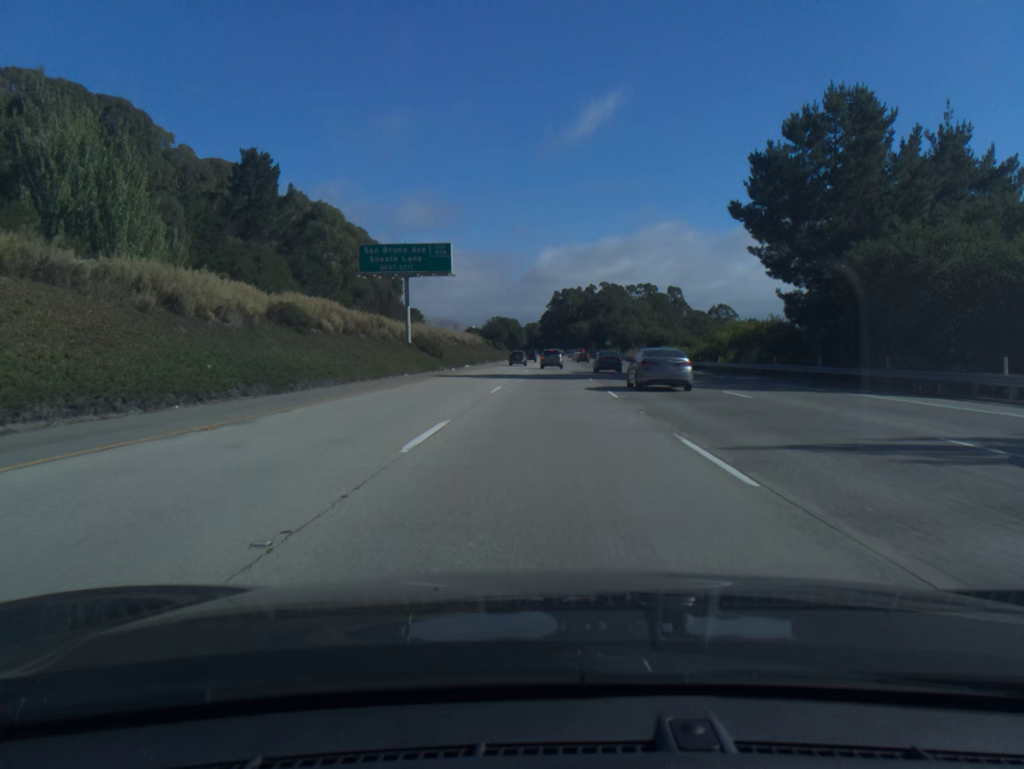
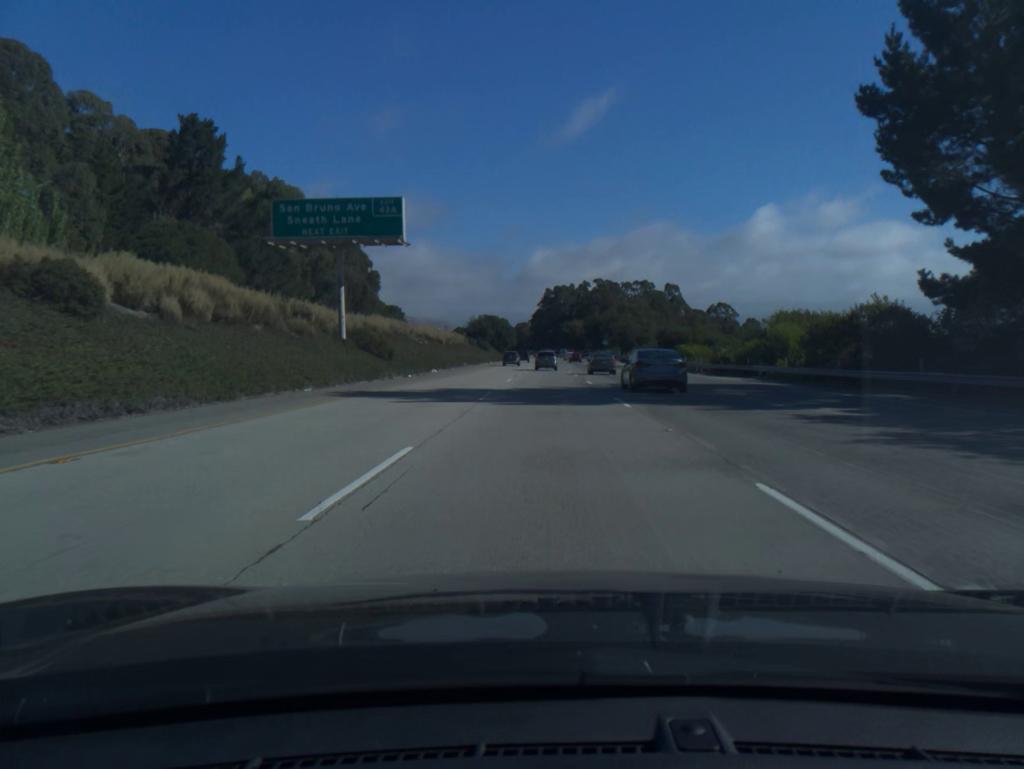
(+0.1, +18.2) m; +1°
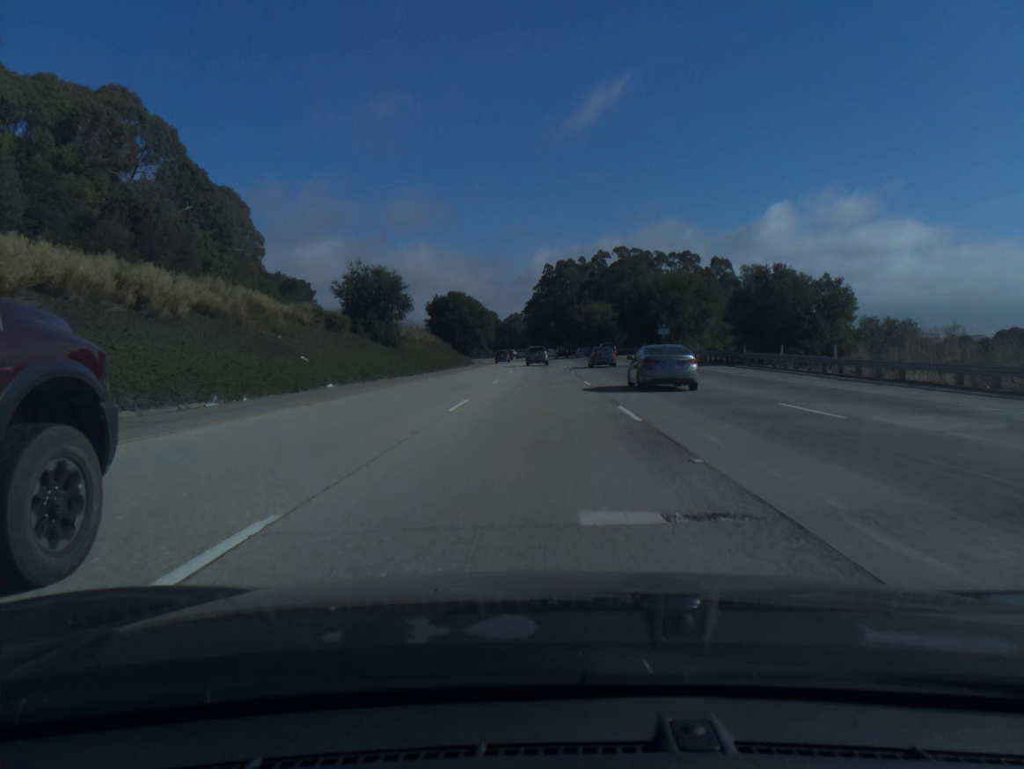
(+0.9, +91.9) m; 0°
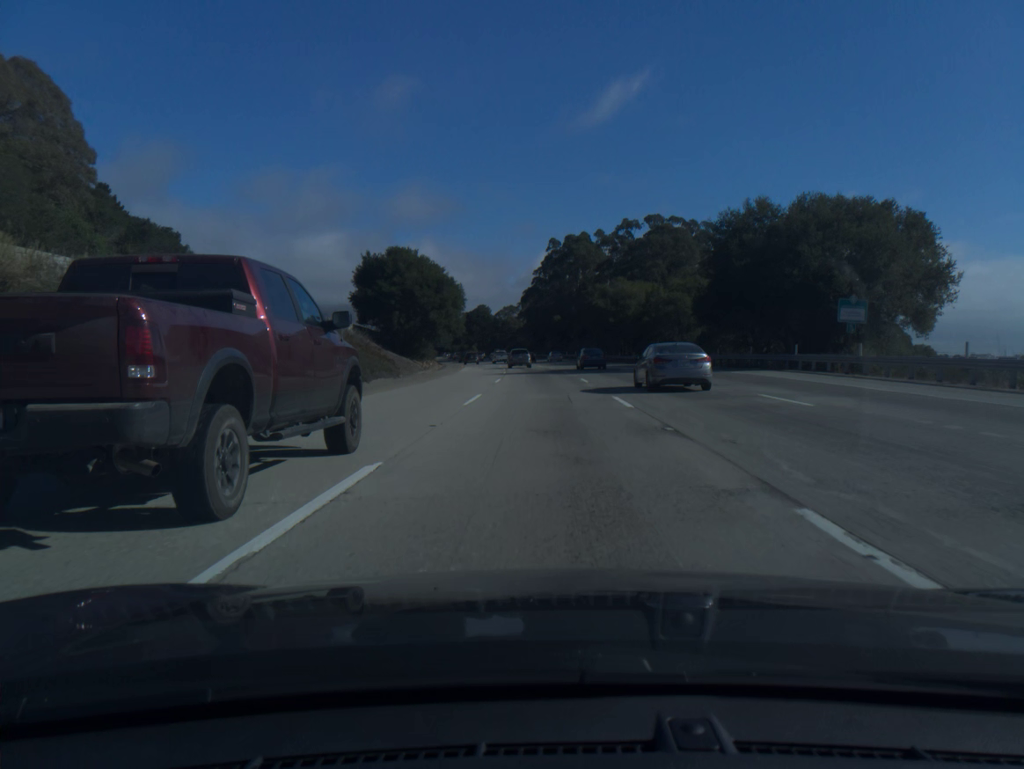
(-0.1, +55.7) m; 0°
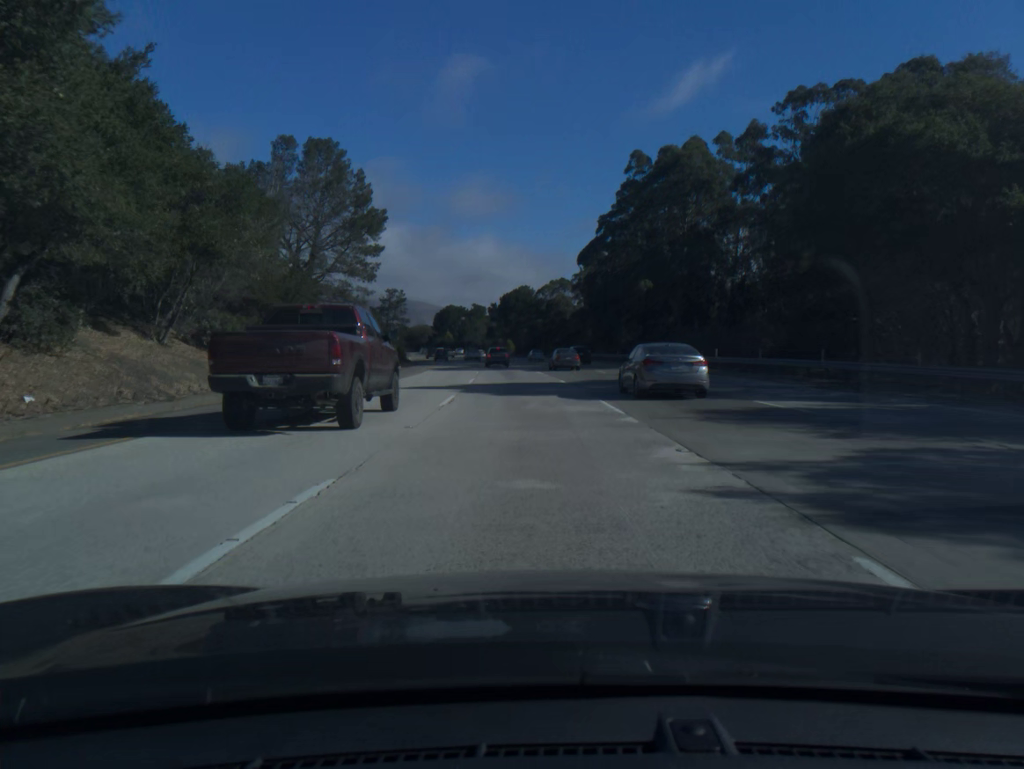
(-1.5, +74.4) m; -4°
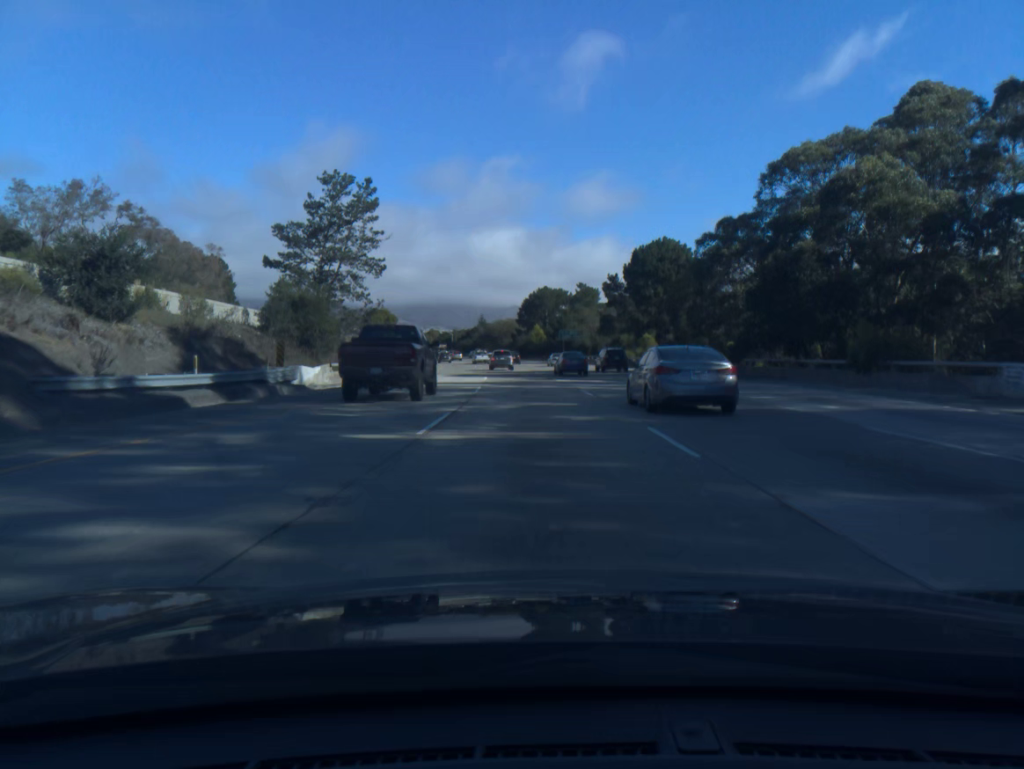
(-6.7, +93.0) m; -8°
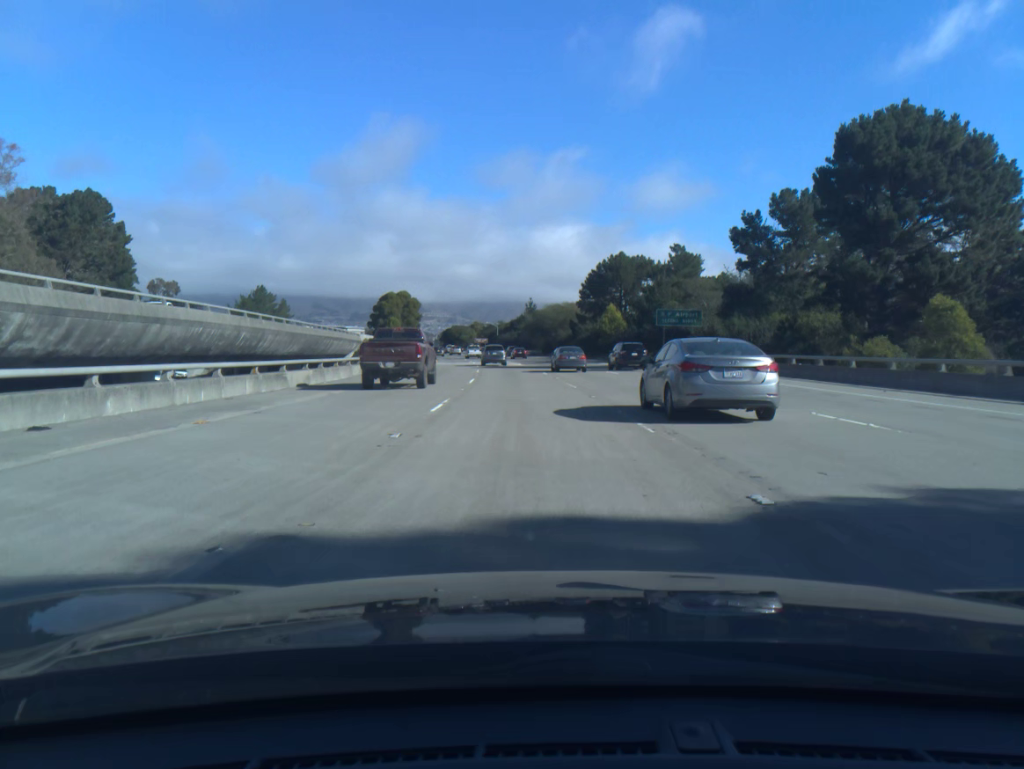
(-1.9, +56.1) m; -4°
